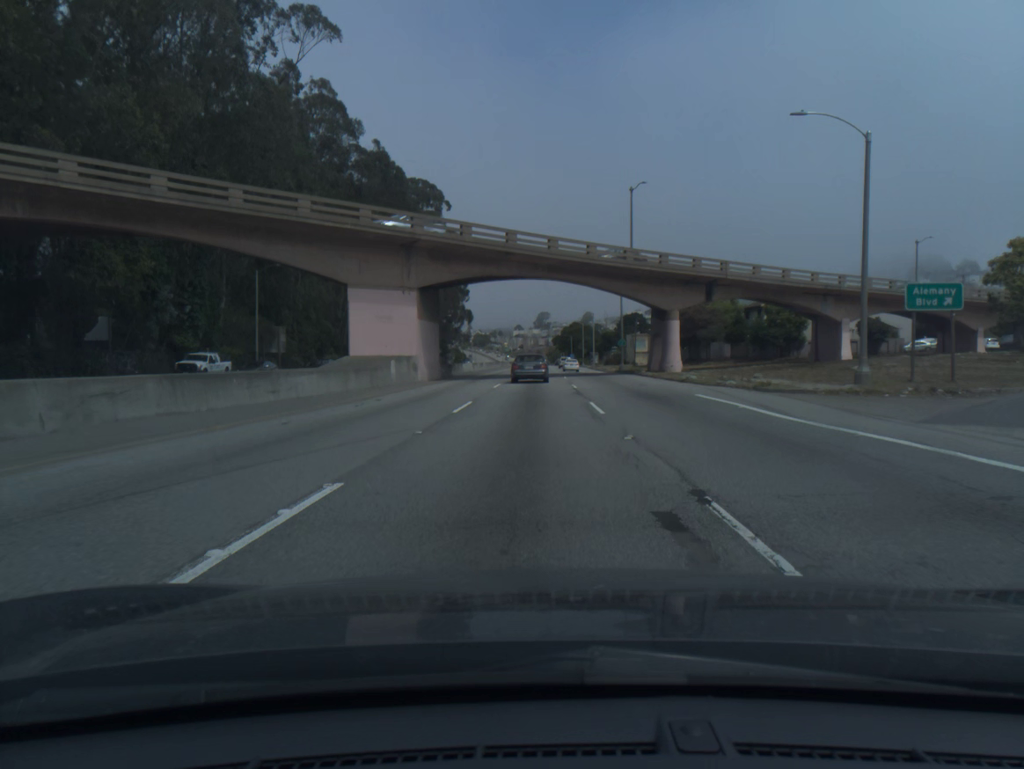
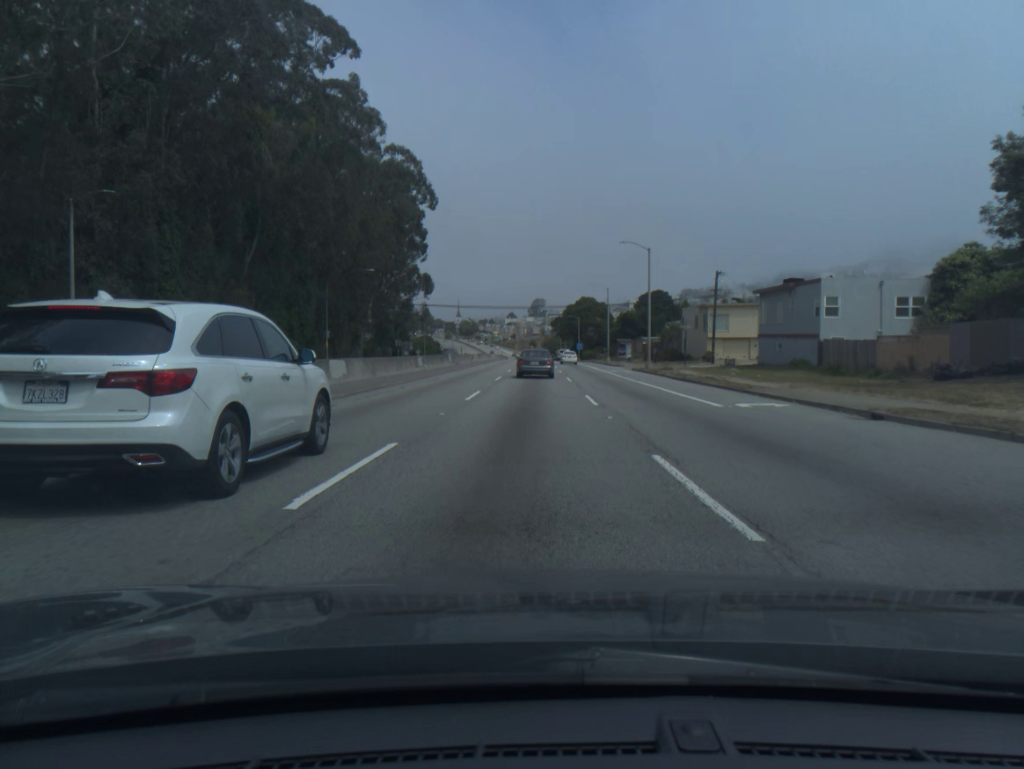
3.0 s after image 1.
(+0.4, +70.5) m; +1°
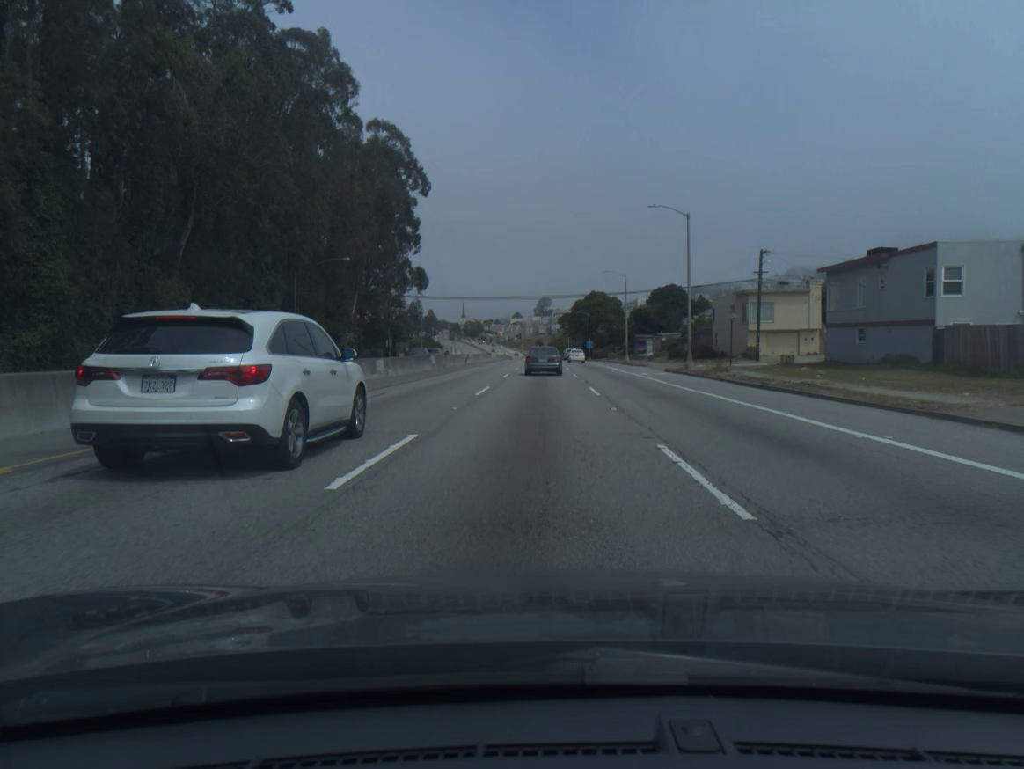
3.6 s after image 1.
(-0.1, +13.9) m; 0°
